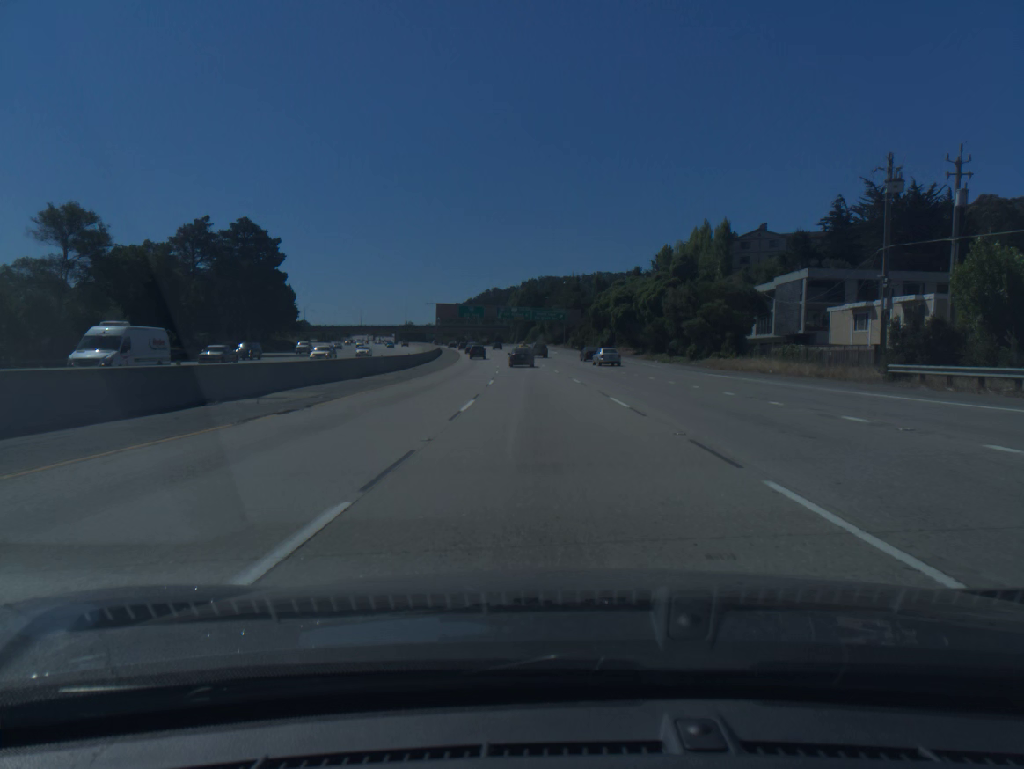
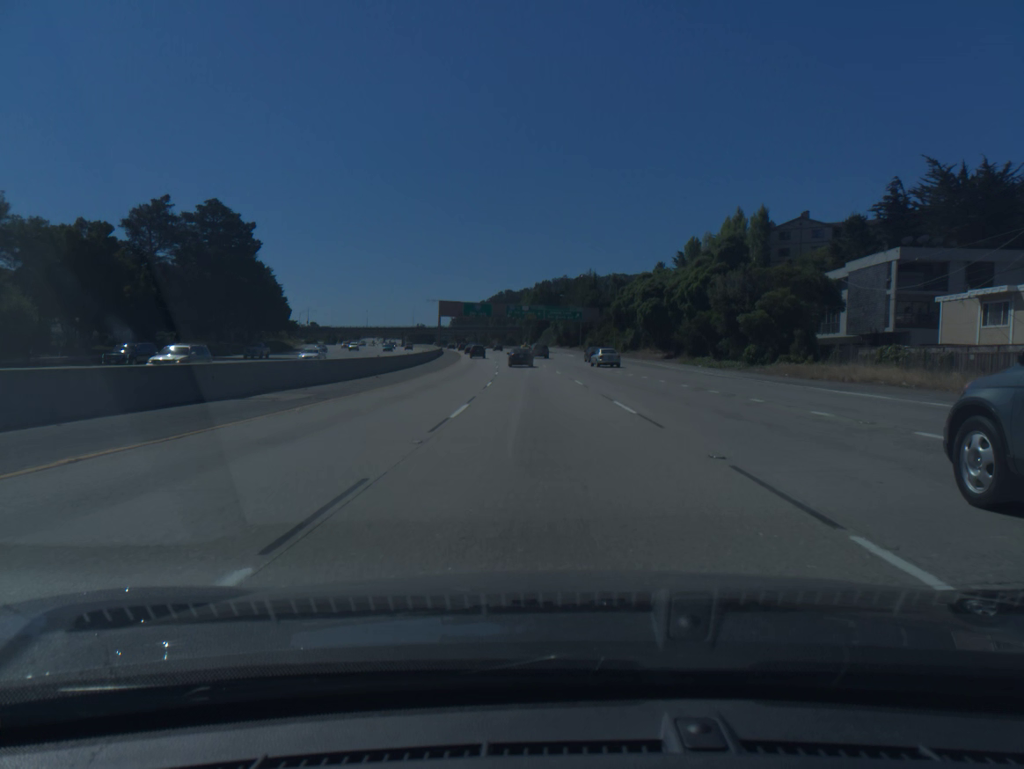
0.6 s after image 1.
(-0.1, +16.1) m; -1°
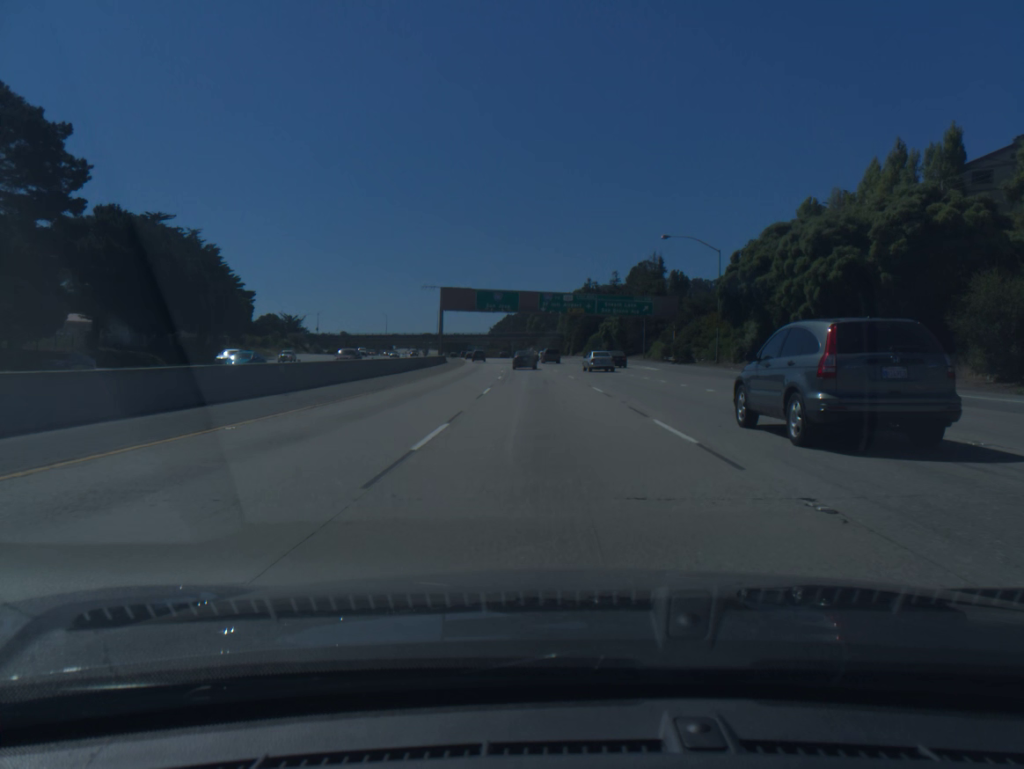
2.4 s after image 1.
(-1.3, +48.1) m; -3°
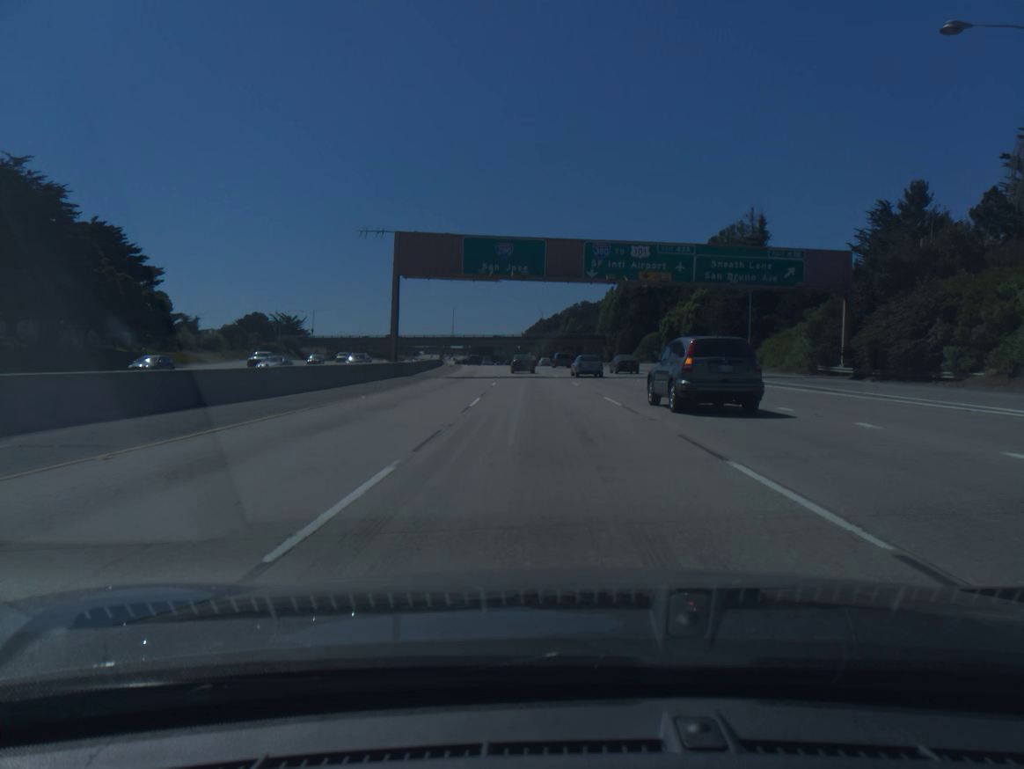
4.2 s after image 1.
(-1.0, +47.9) m; -2°
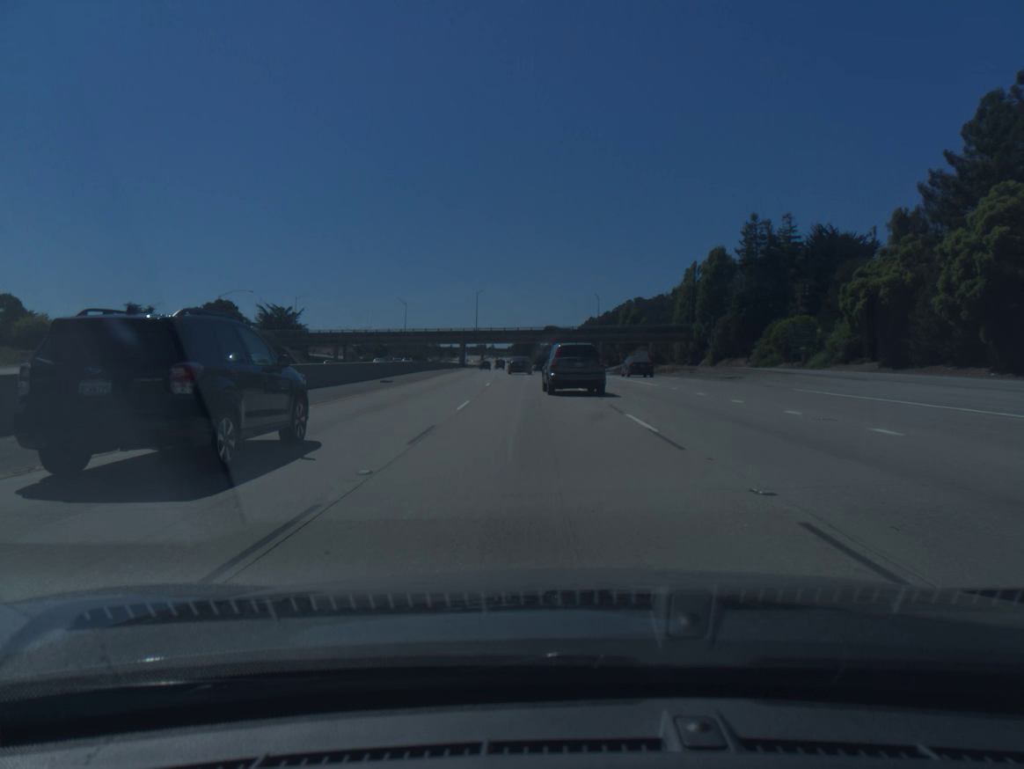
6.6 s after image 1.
(-1.9, +63.6) m; -3°
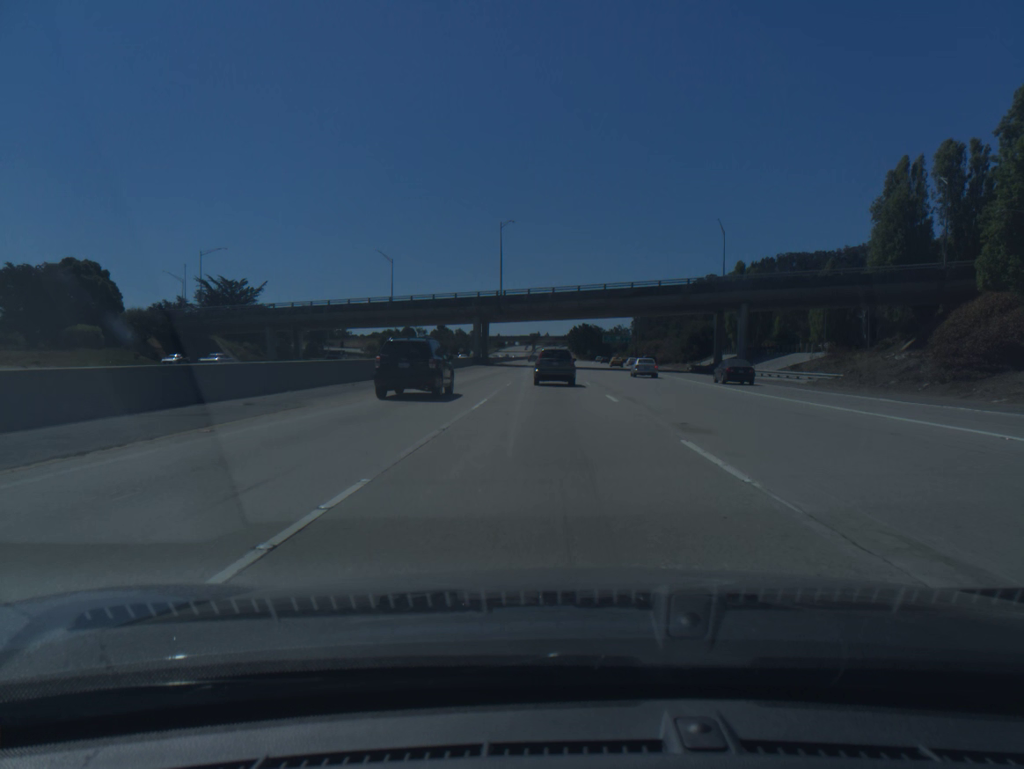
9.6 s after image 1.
(-3.3, +79.8) m; -4°
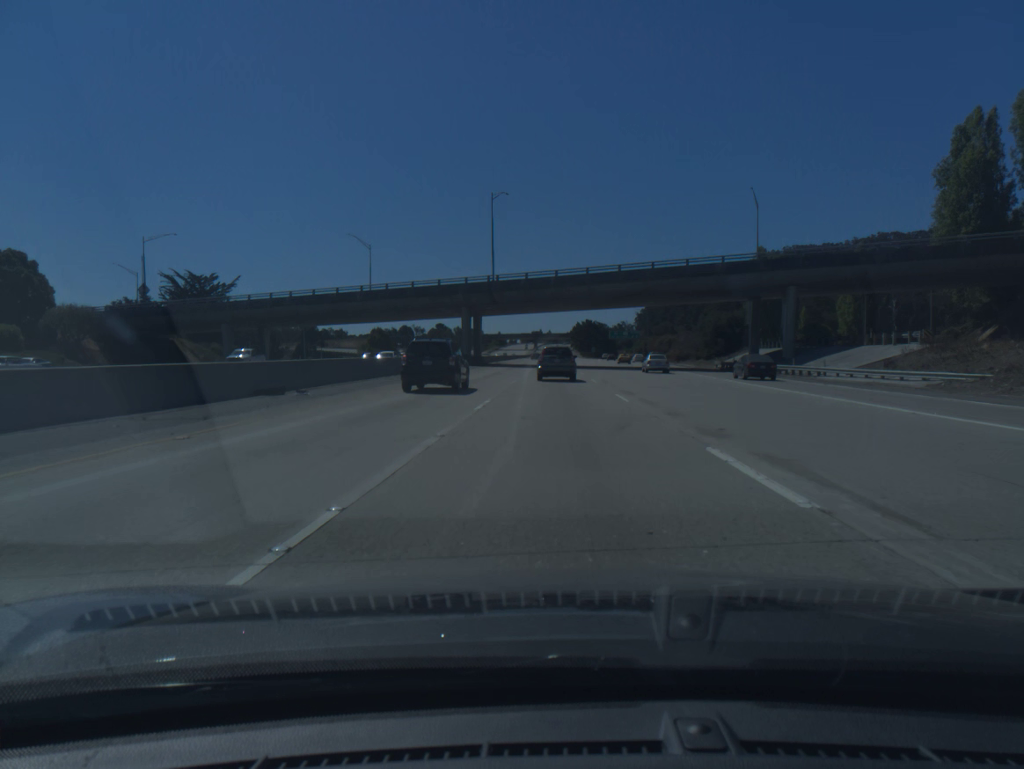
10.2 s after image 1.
(0.0, +16.0) m; 0°
